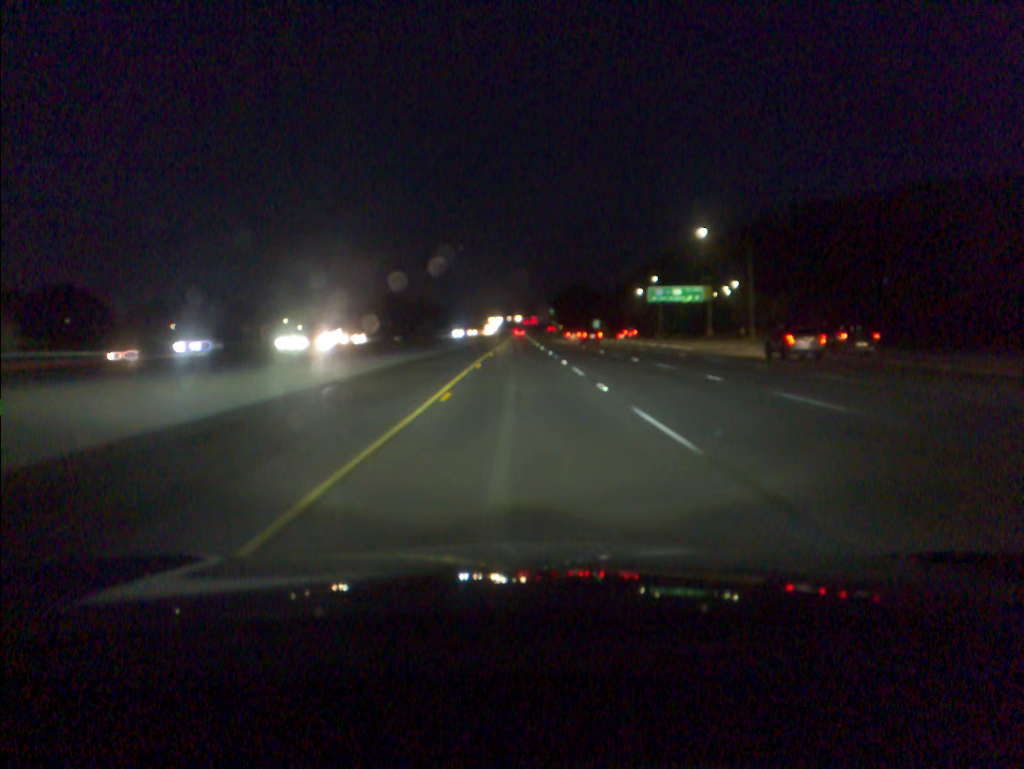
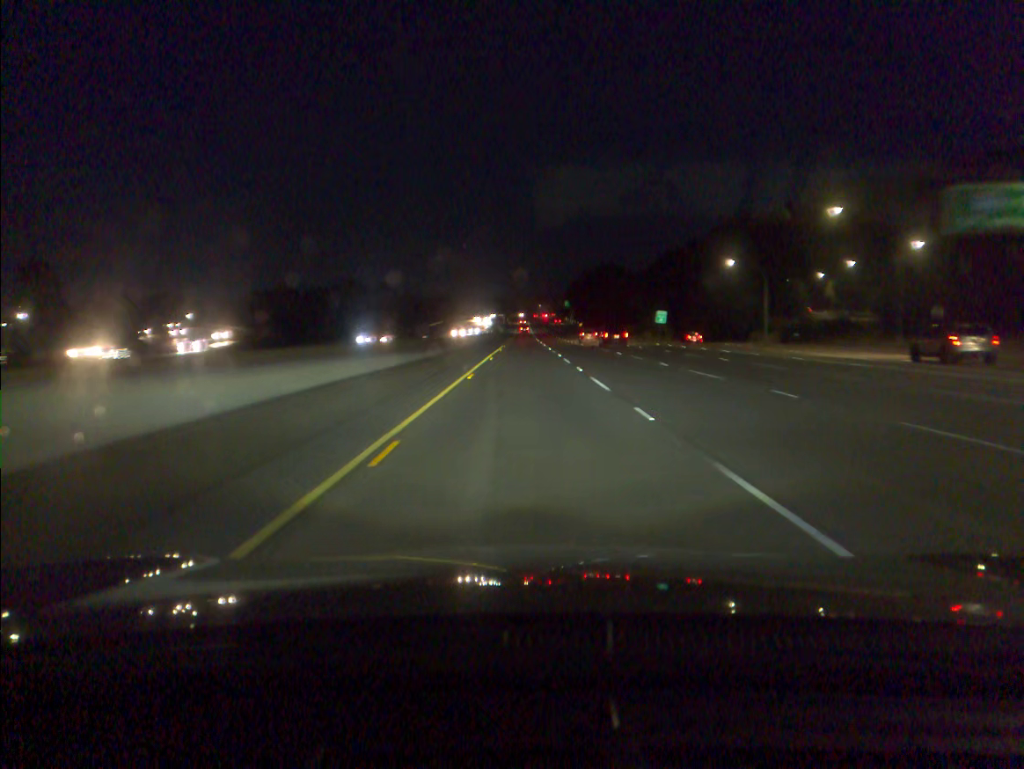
(-0.2, +80.1) m; 0°
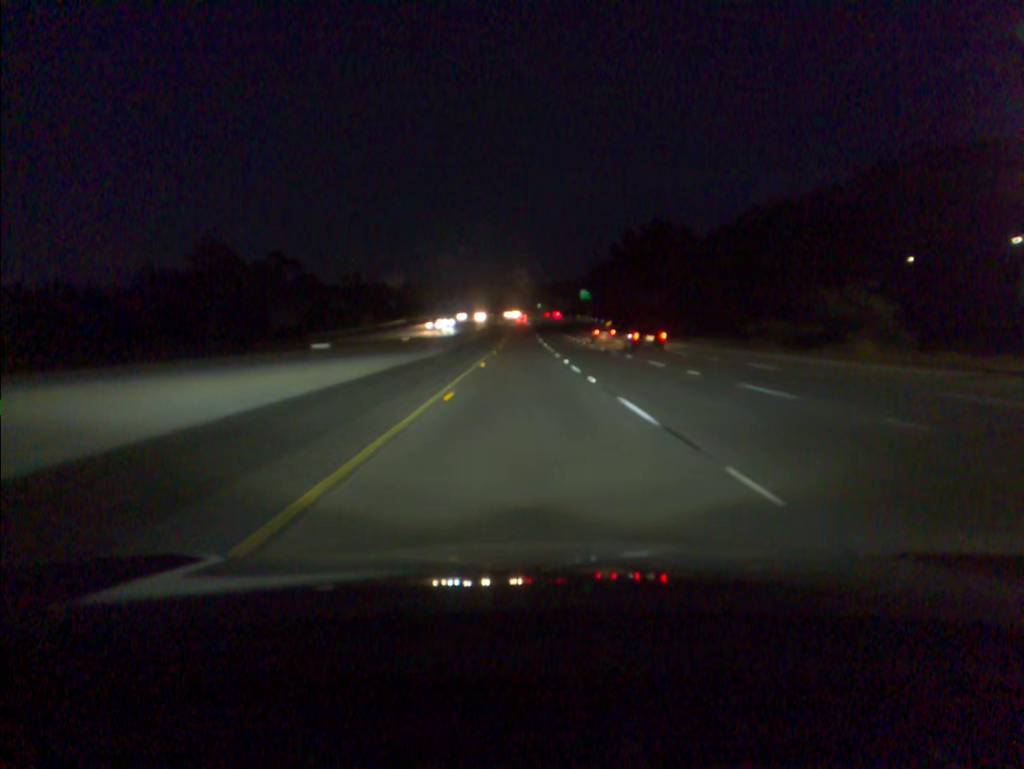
(+0.2, +79.8) m; 0°
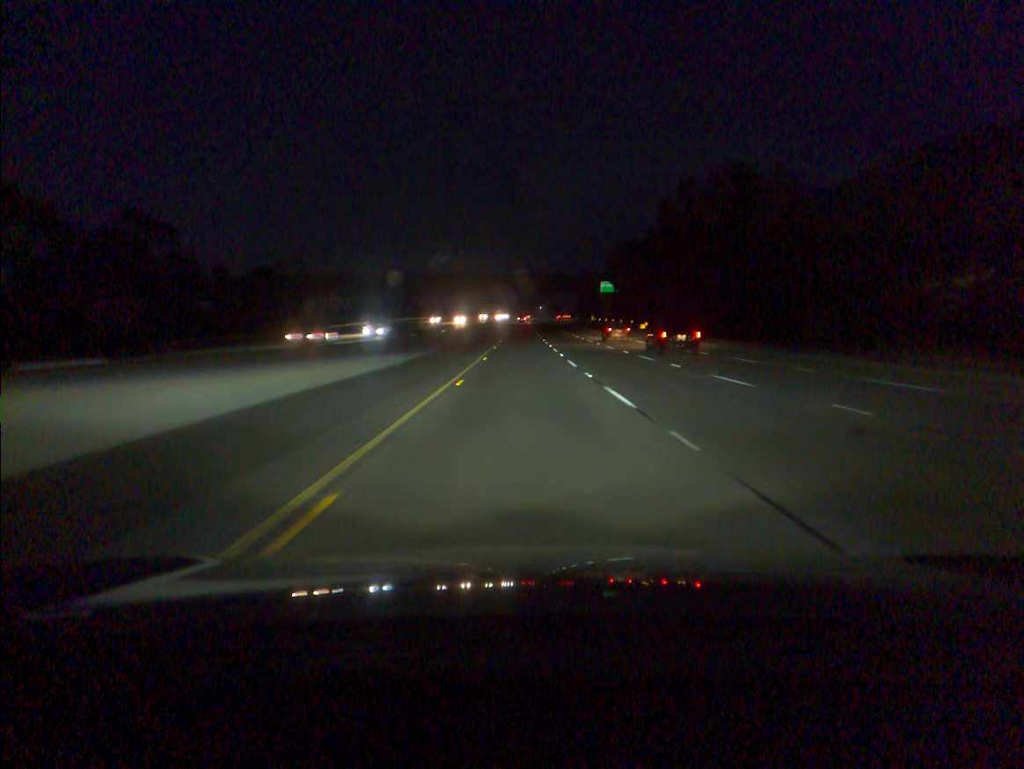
(0.0, +40.0) m; 0°
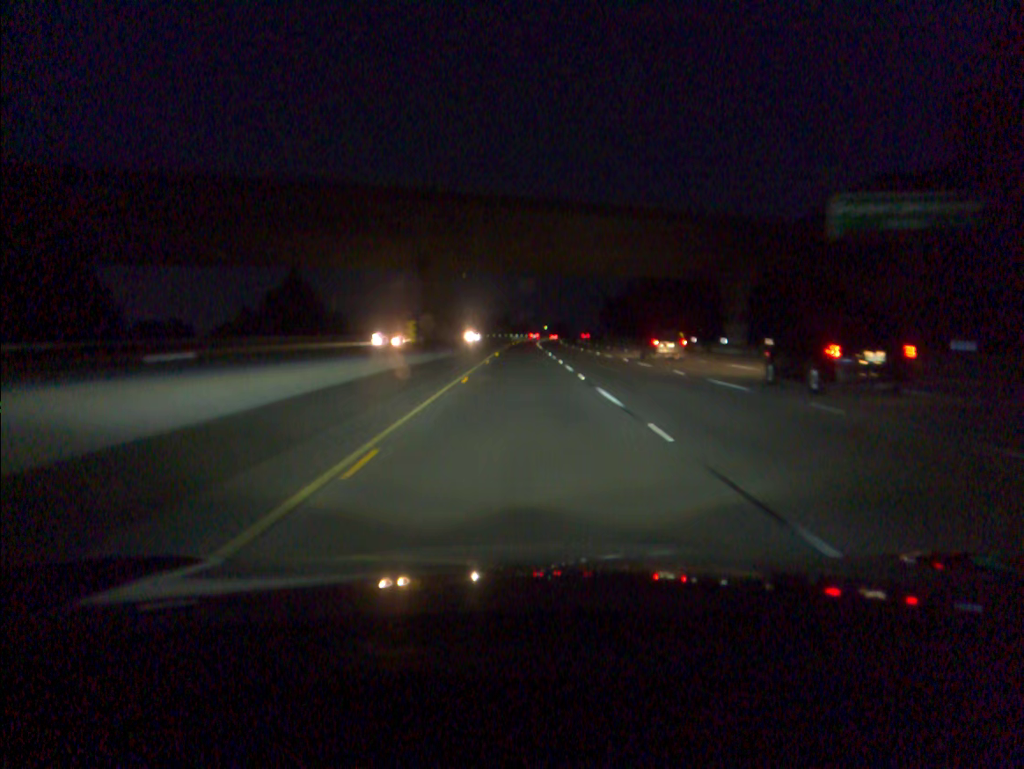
(-0.1, +99.6) m; 0°
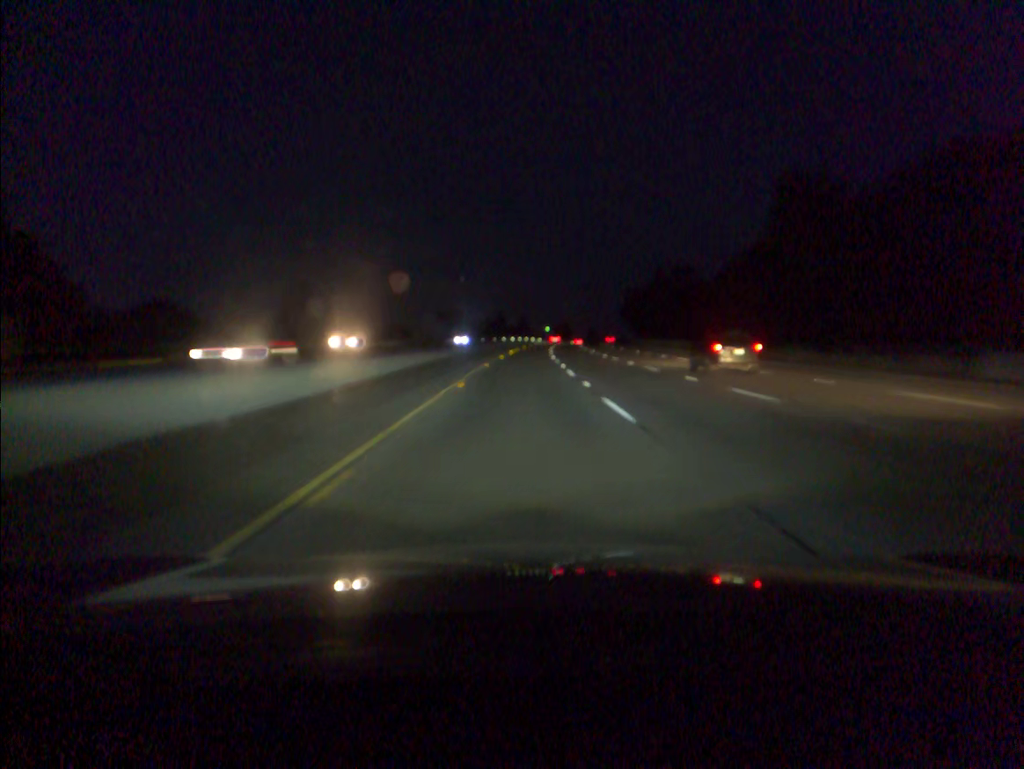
(+0.1, +59.4) m; 0°
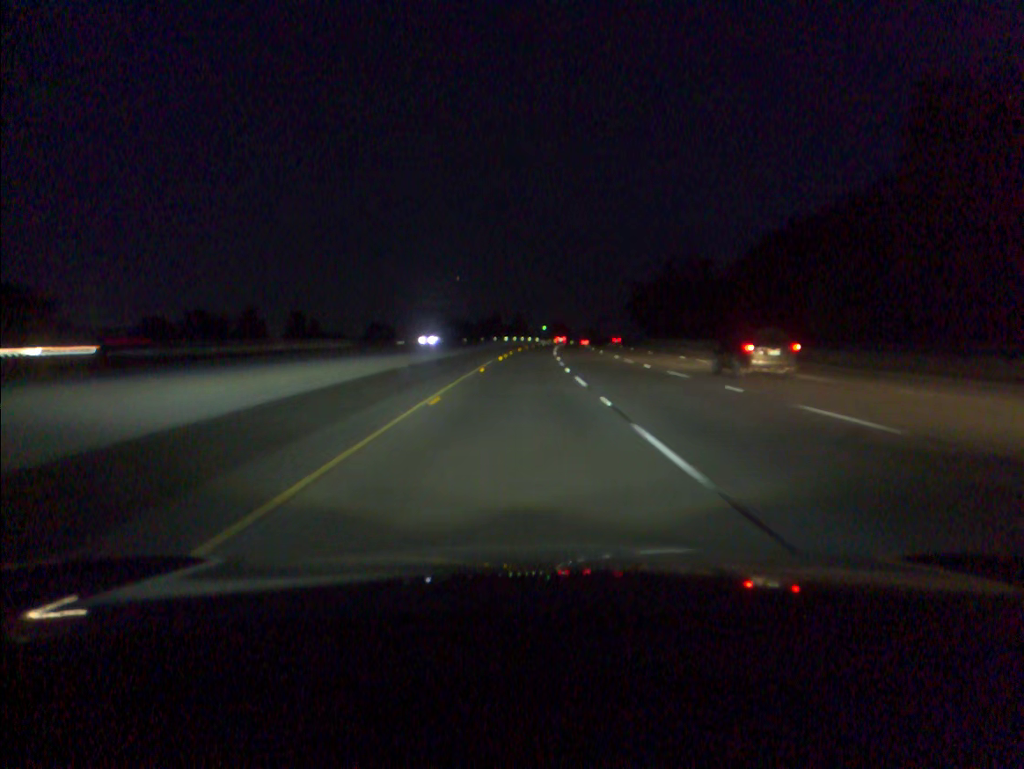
(0.0, +19.8) m; 0°
